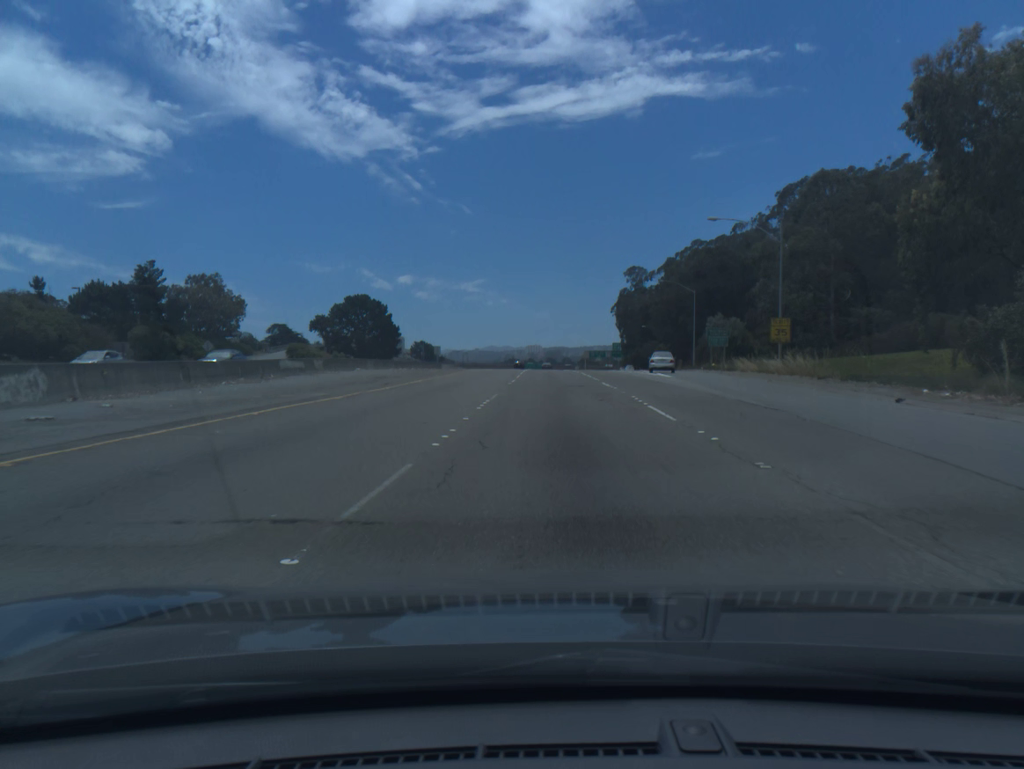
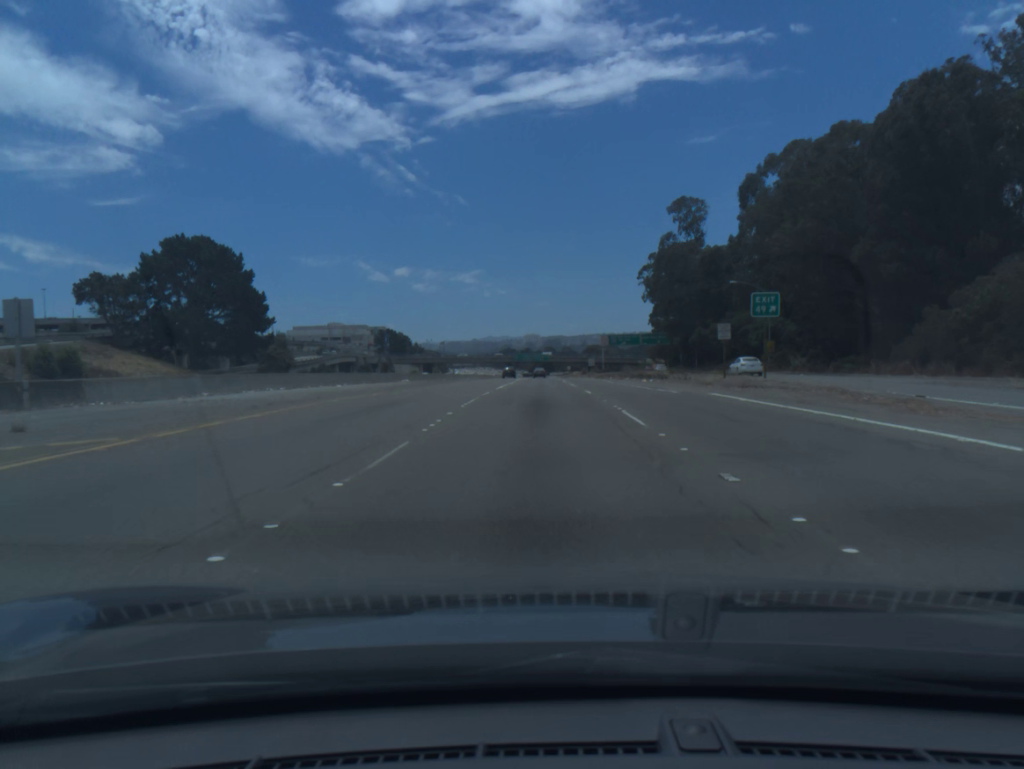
(+0.9, +87.2) m; 0°
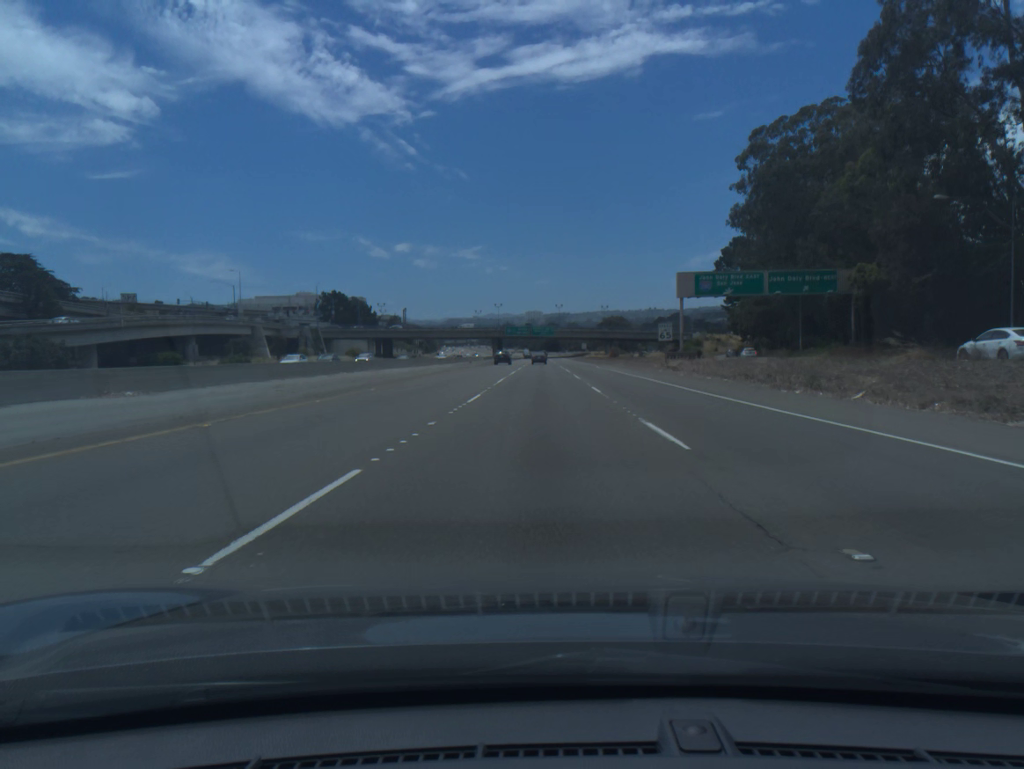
(-0.1, +91.4) m; 0°
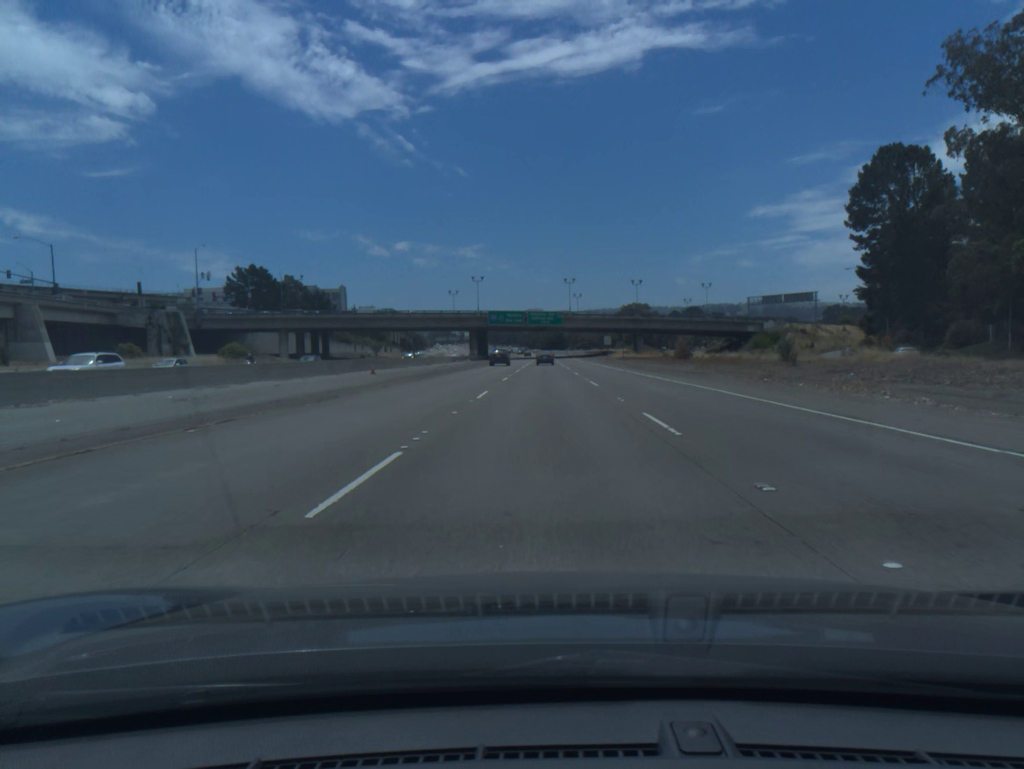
(-0.2, +72.6) m; 0°
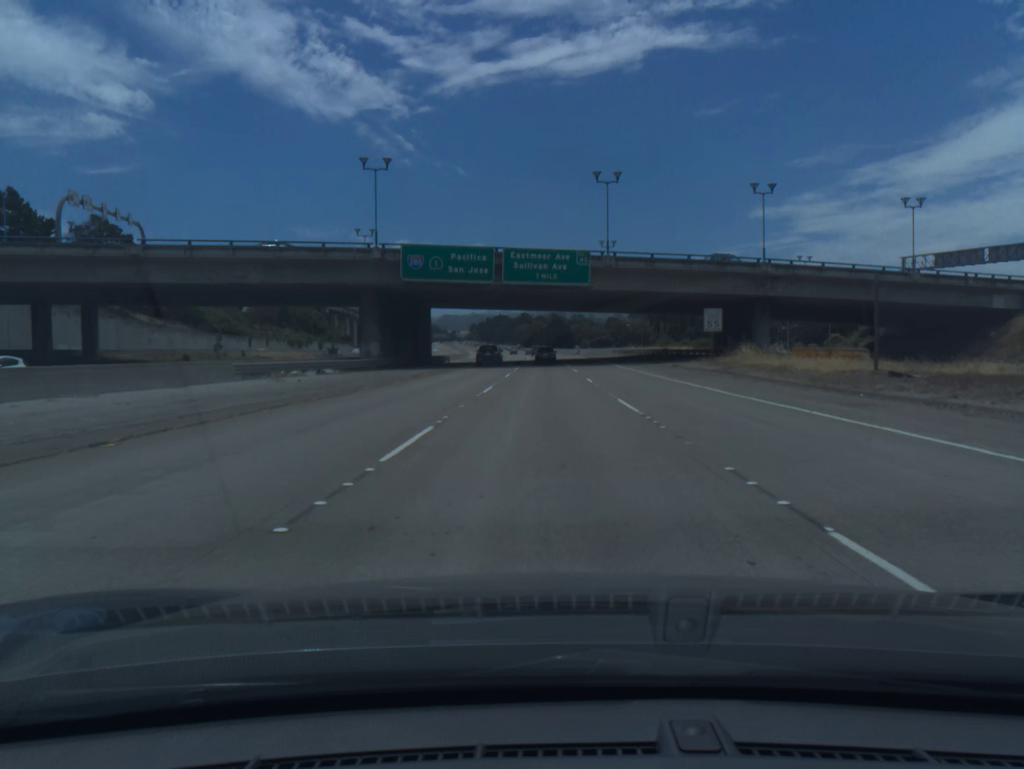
(+0.1, +87.0) m; 0°
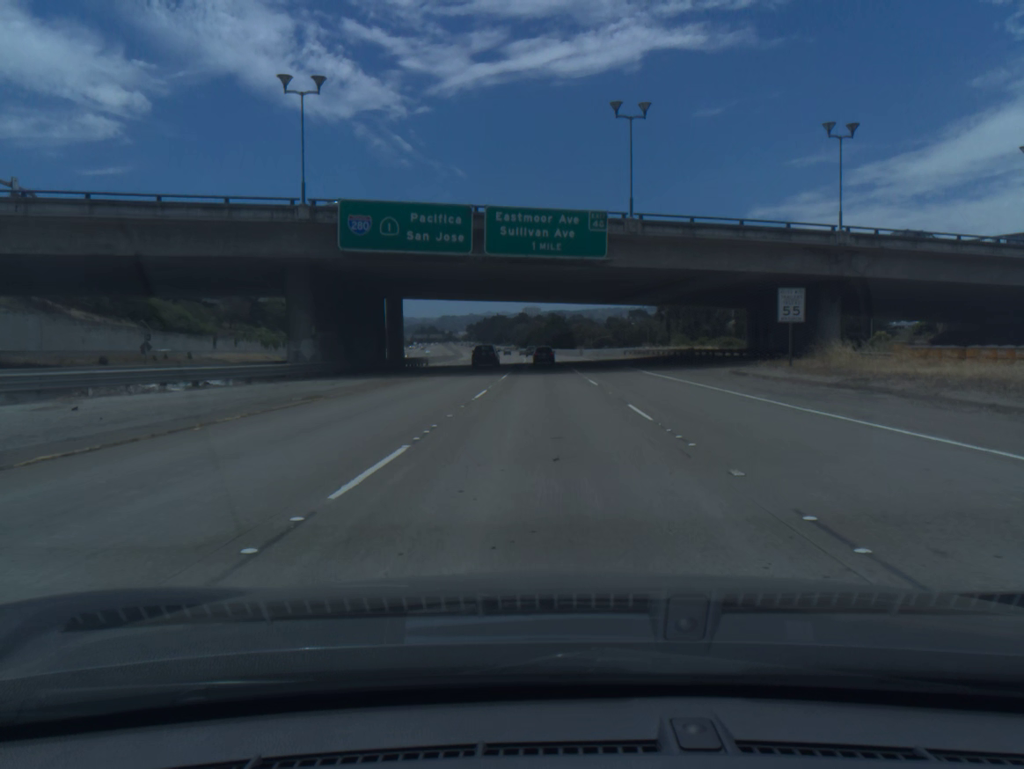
(0.0, +16.9) m; 0°
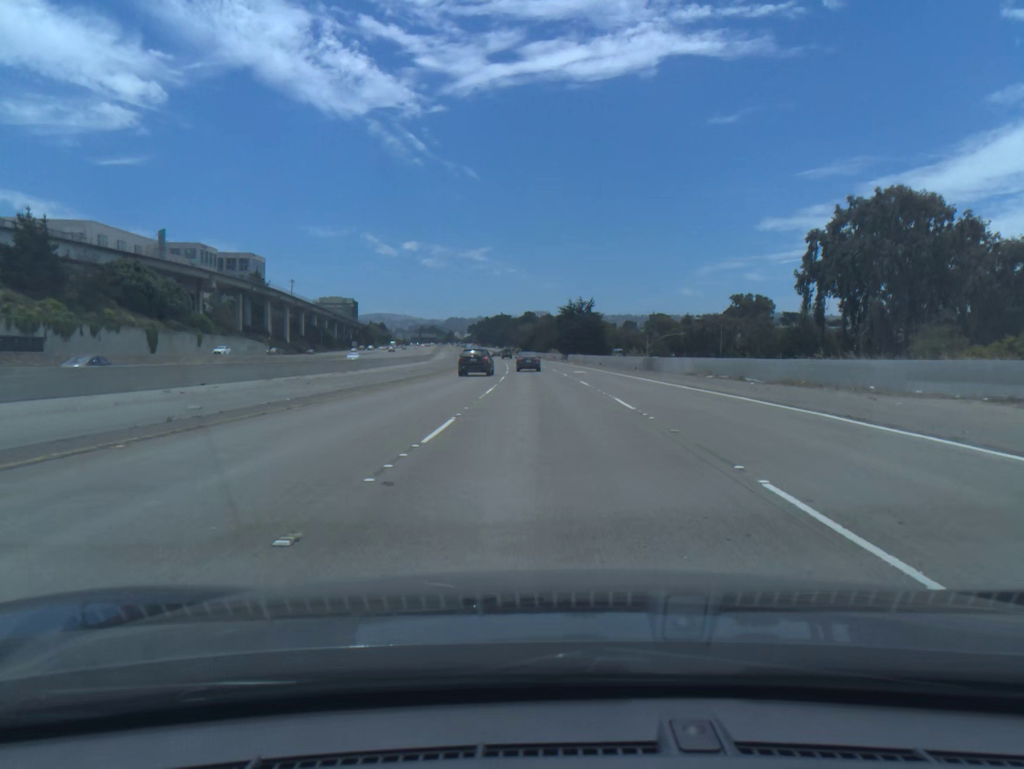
(-0.1, +82.7) m; -1°
